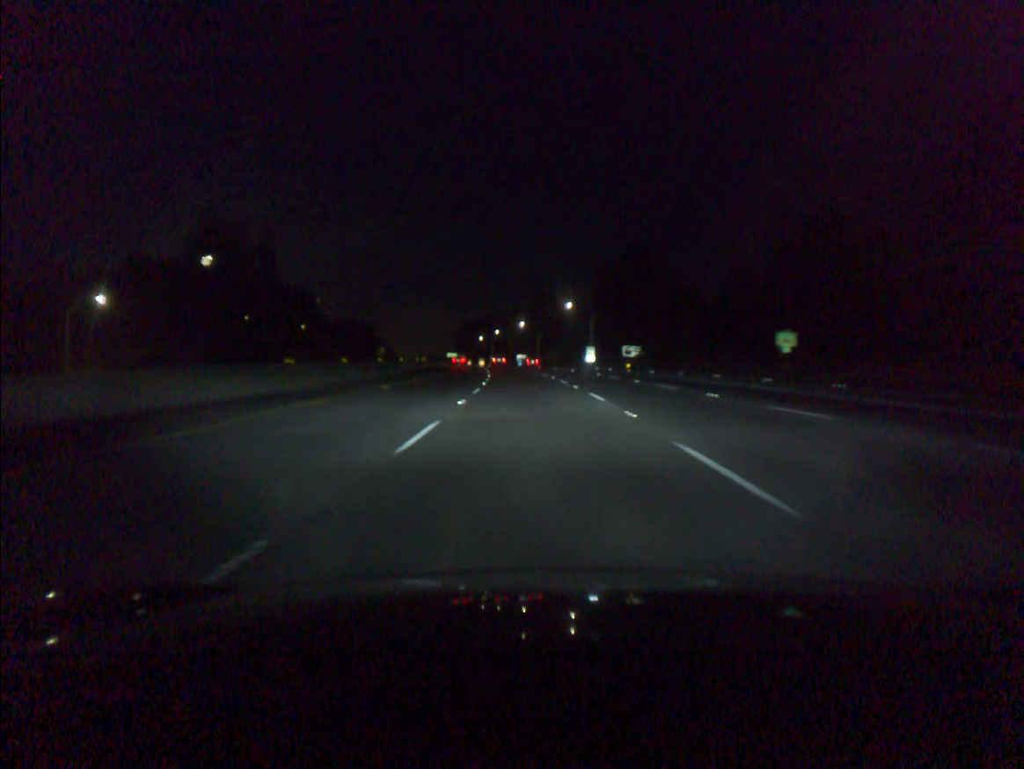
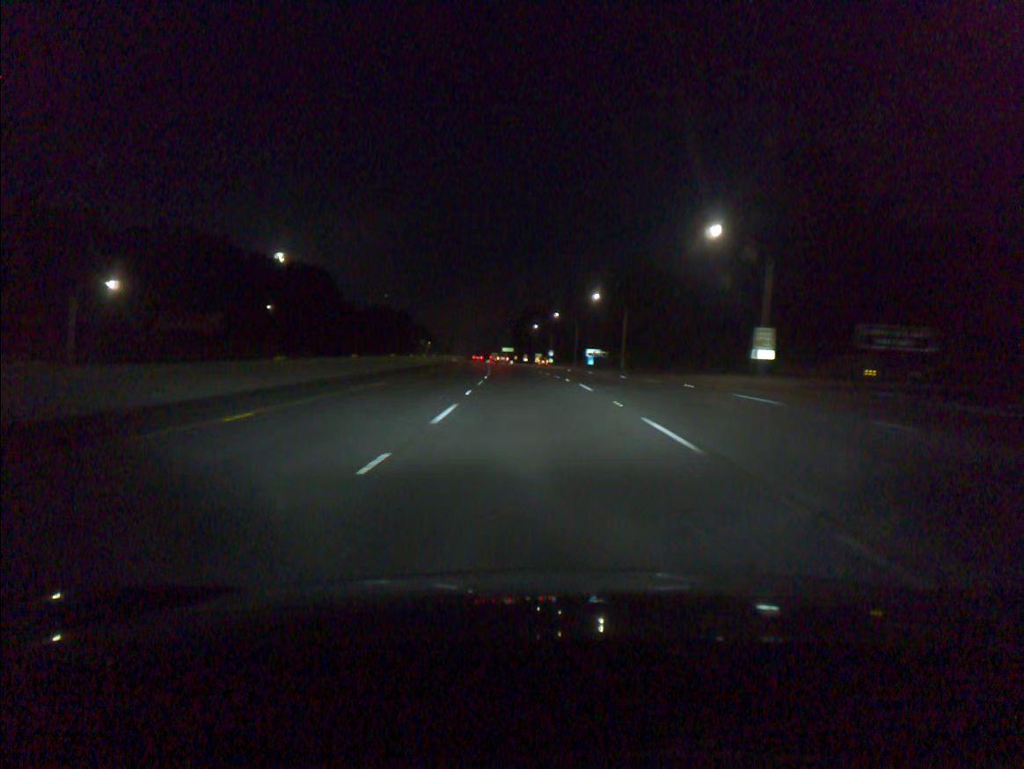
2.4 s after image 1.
(-2.7, +69.3) m; -4°
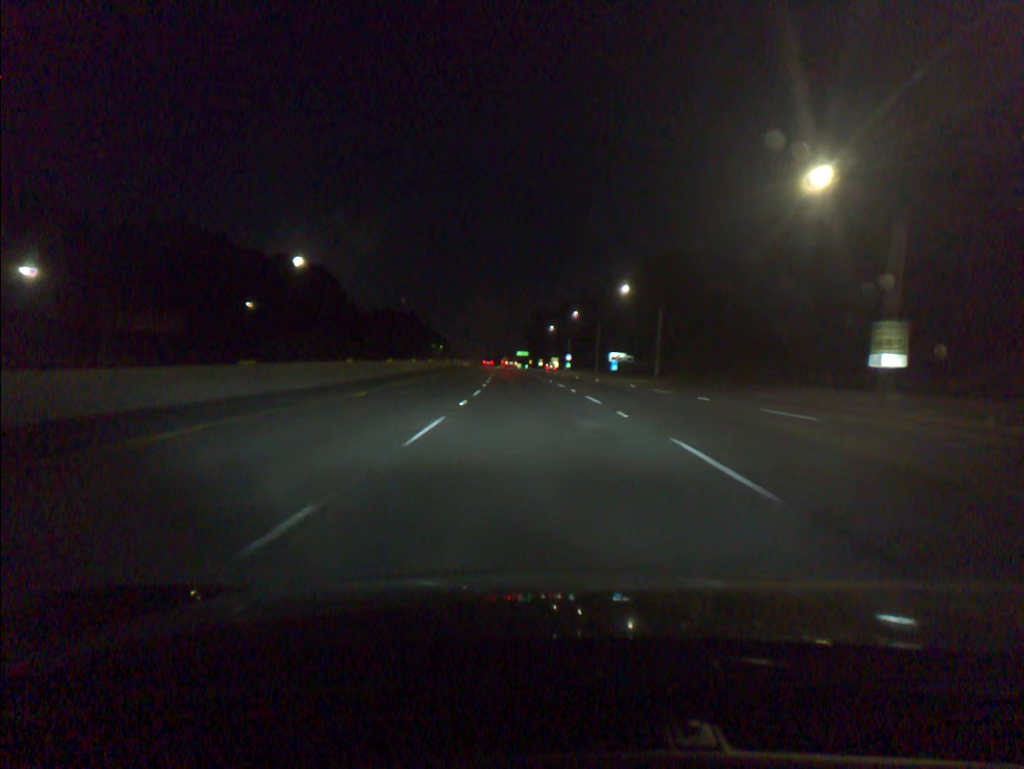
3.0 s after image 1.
(-0.2, +17.4) m; -1°
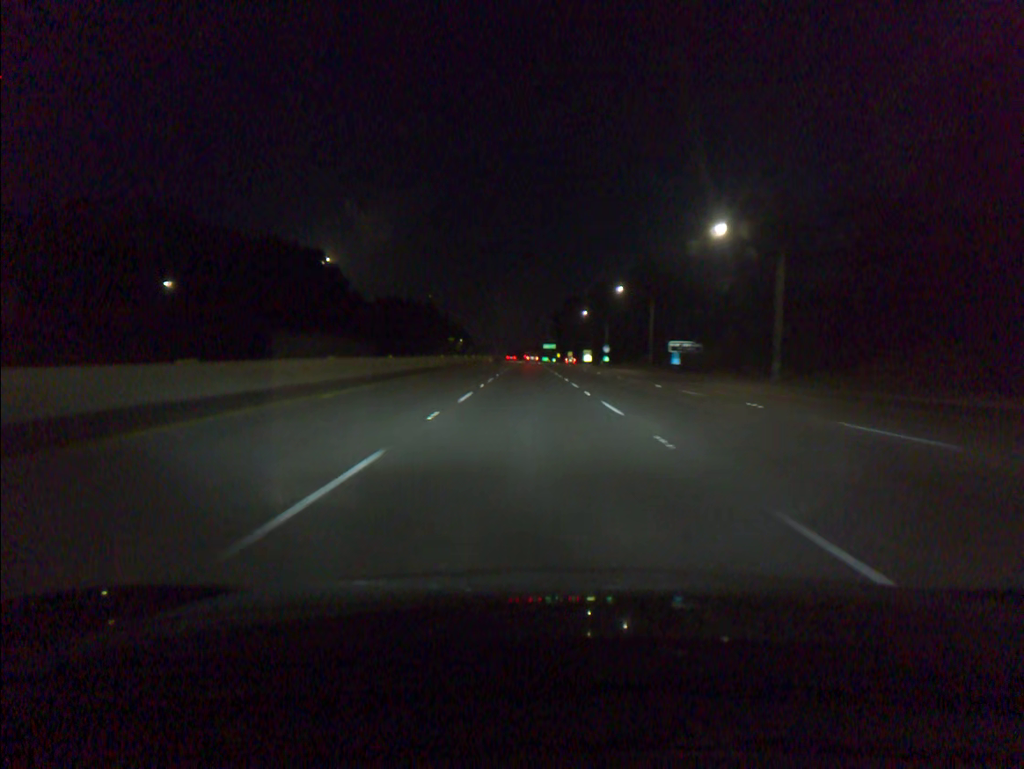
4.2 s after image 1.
(-0.6, +34.7) m; -2°
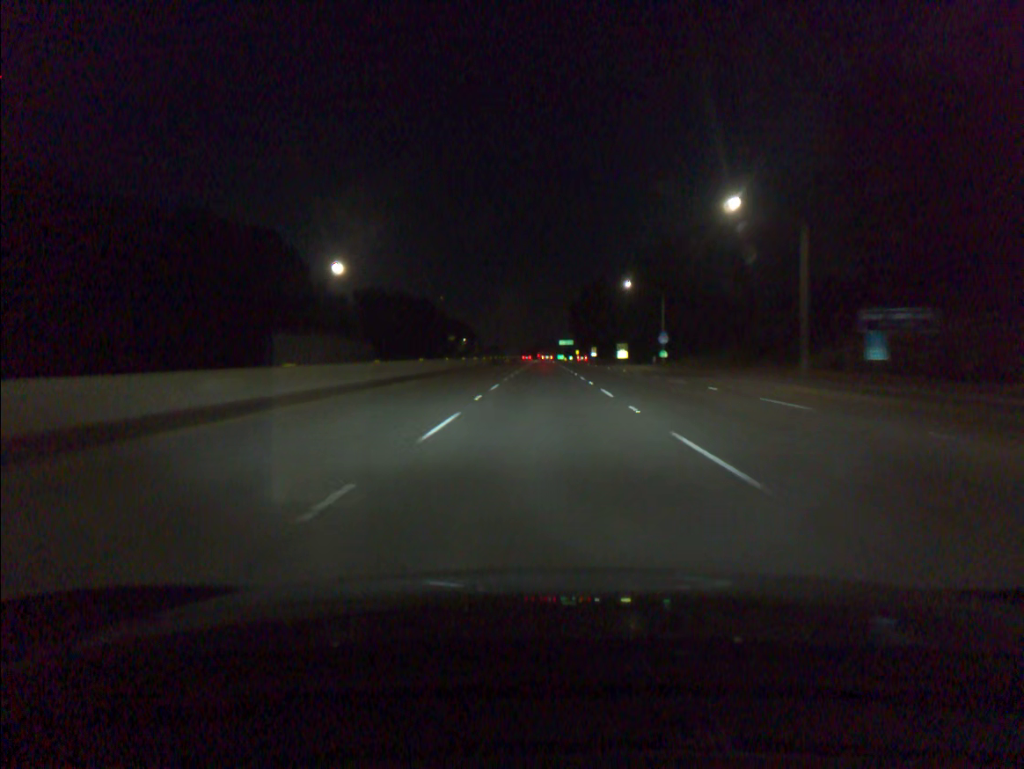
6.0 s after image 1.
(-0.7, +52.2) m; -1°
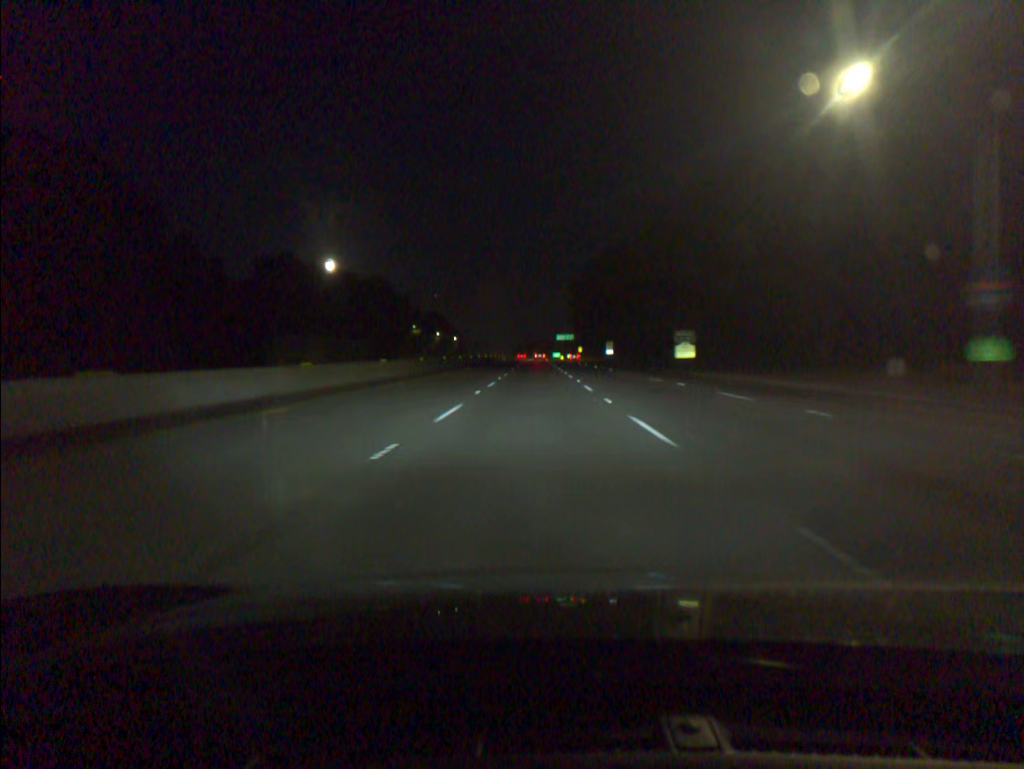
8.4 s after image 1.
(+0.5, +69.6) m; 0°
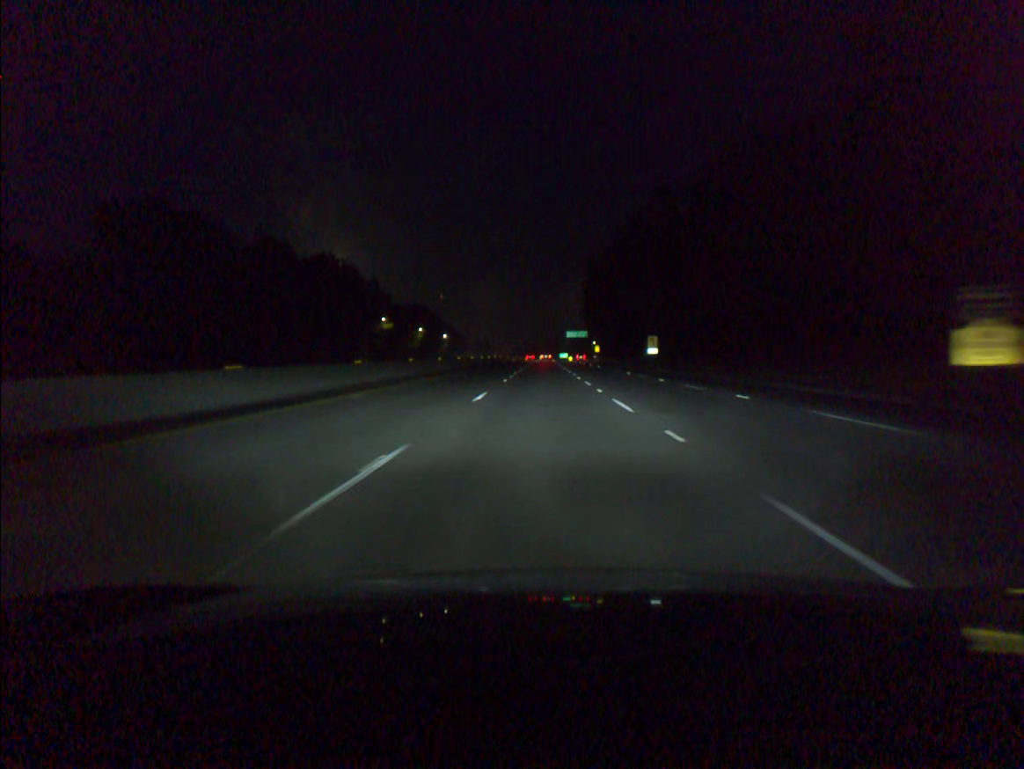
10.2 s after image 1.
(-0.2, +52.1) m; 0°
